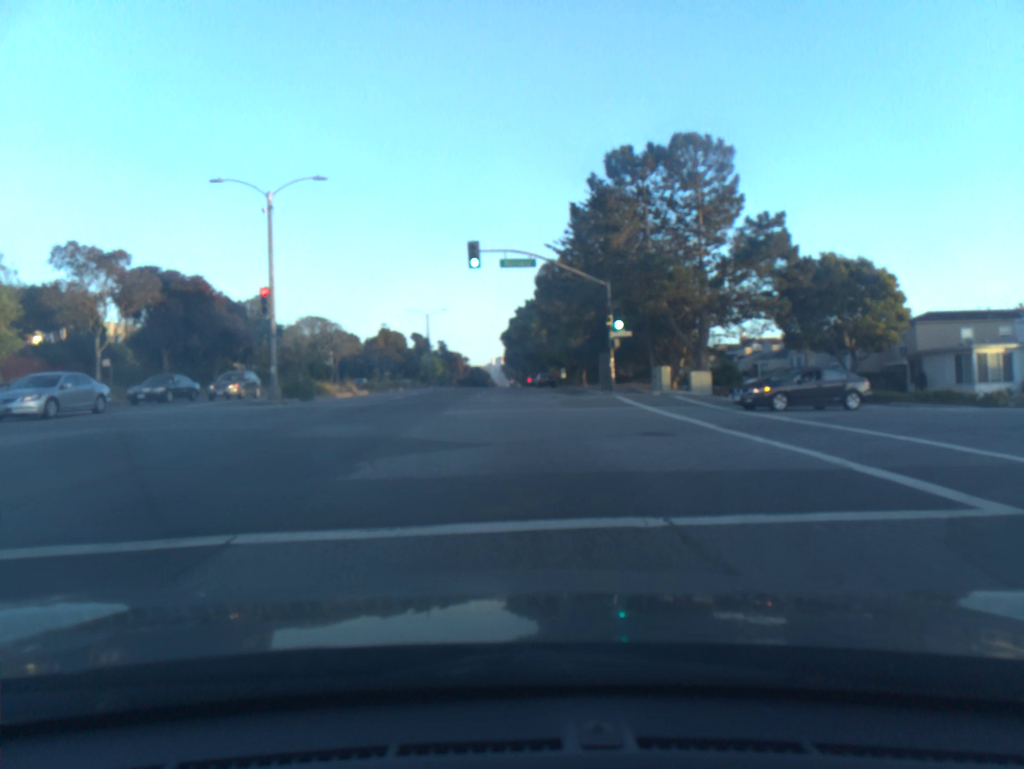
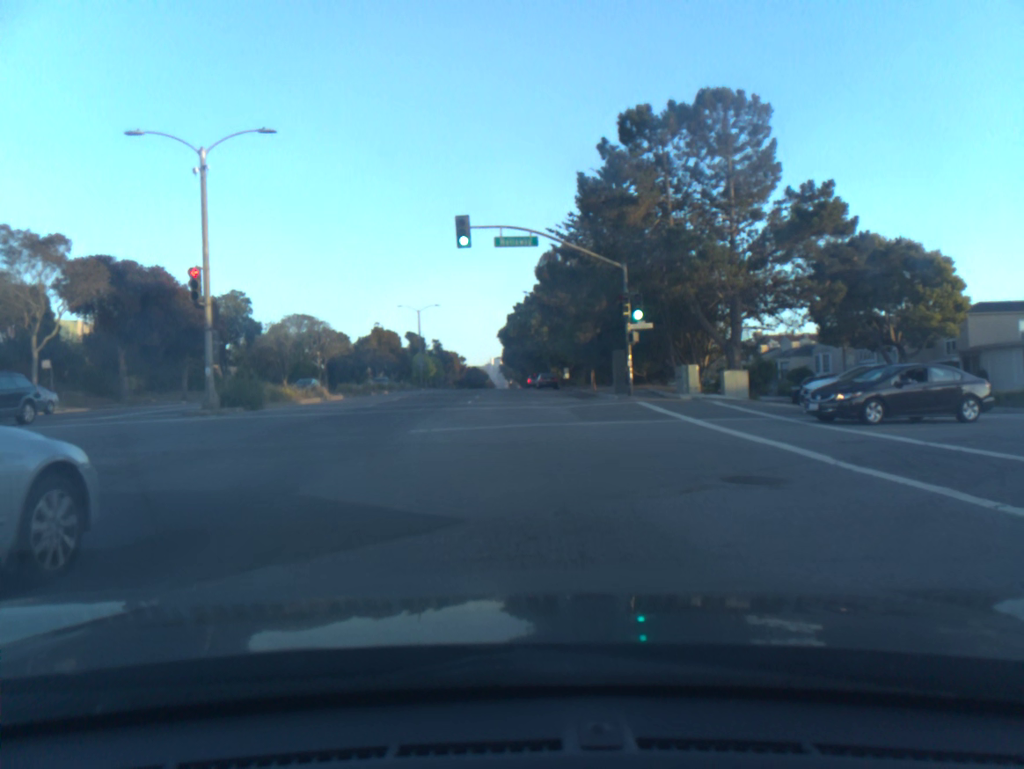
(0.0, +6.2) m; -1°
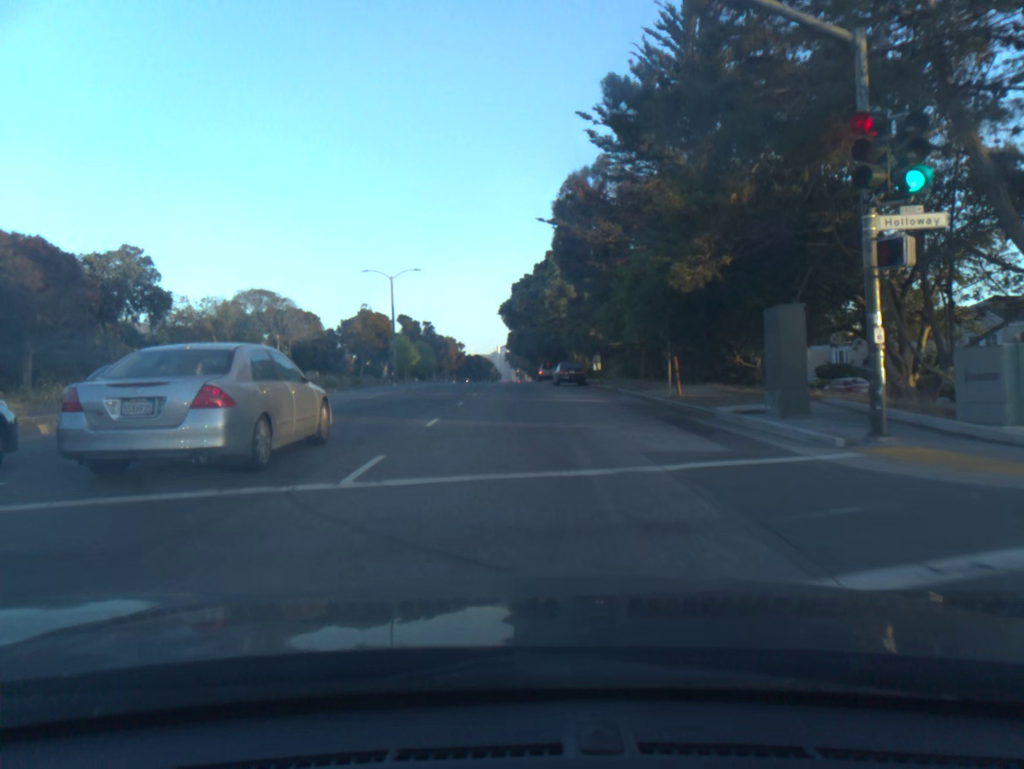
(0.0, +21.6) m; 0°
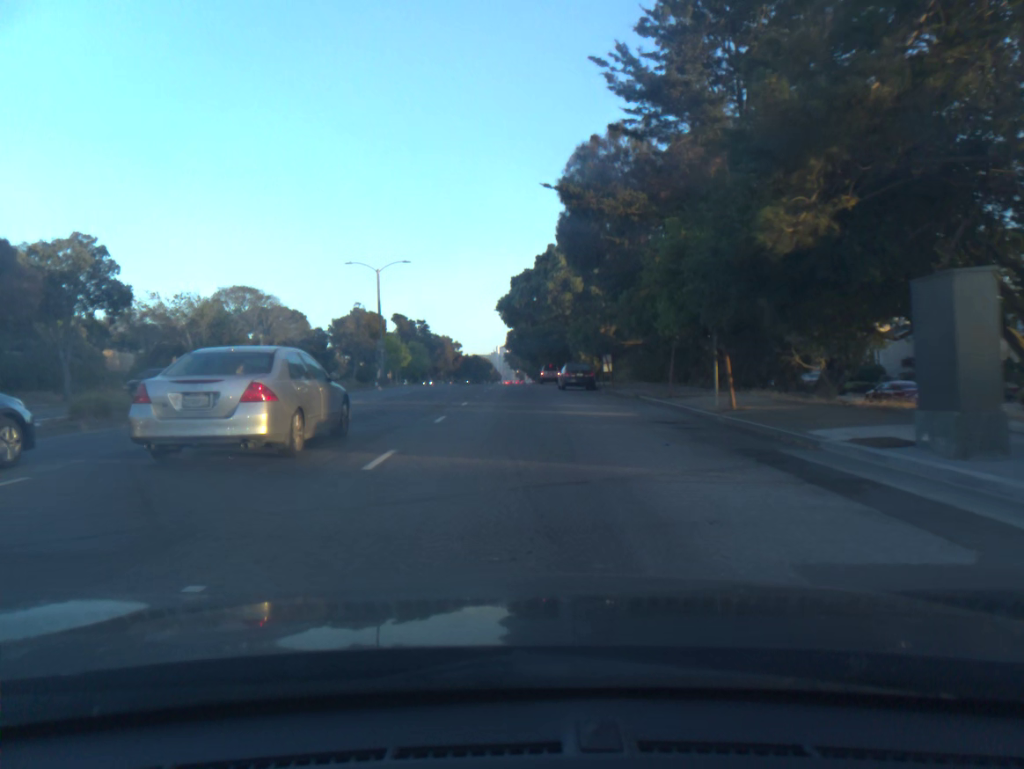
(0.0, +5.6) m; 0°
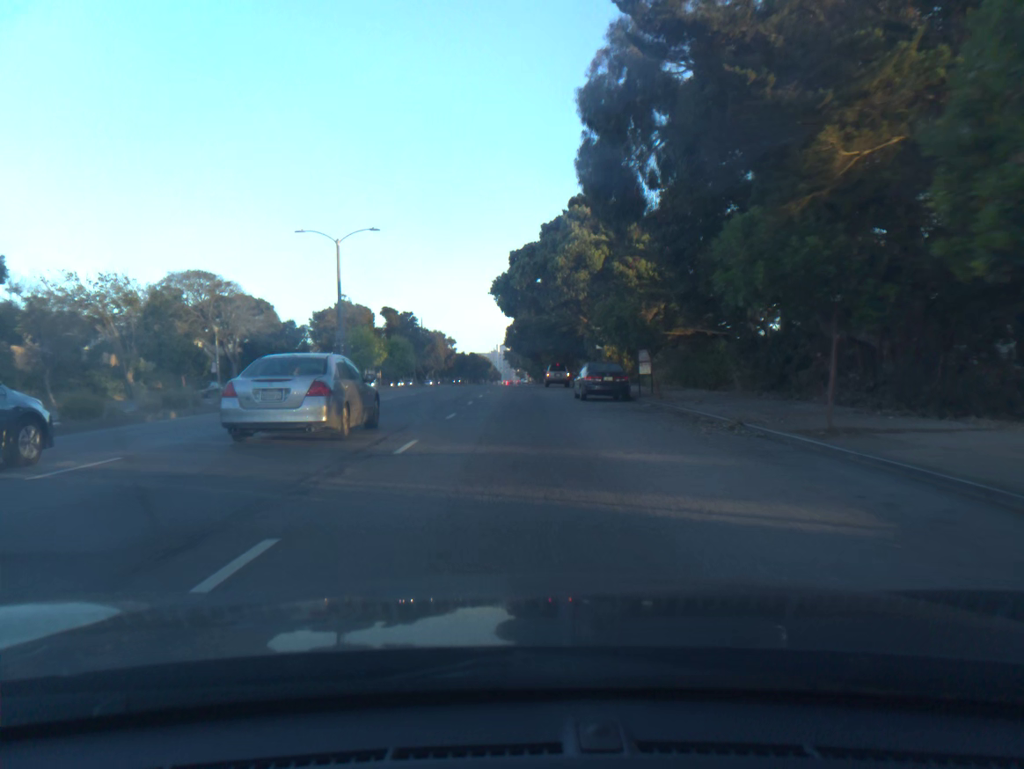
(-0.1, +12.4) m; 0°
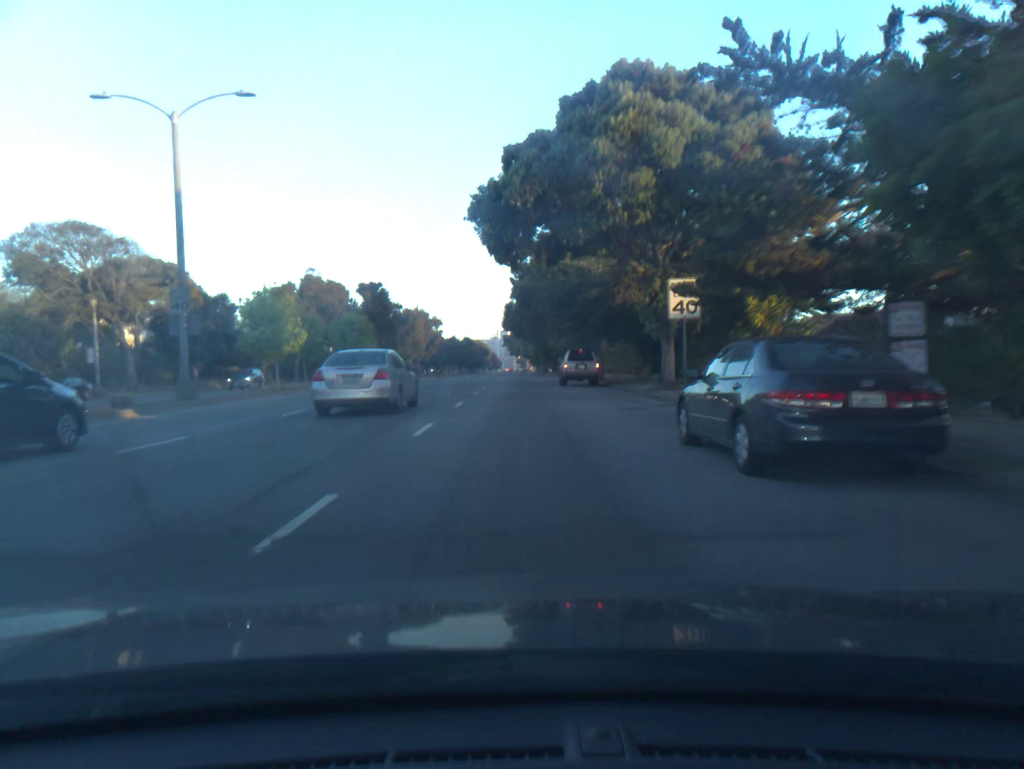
(0.0, +20.5) m; 0°
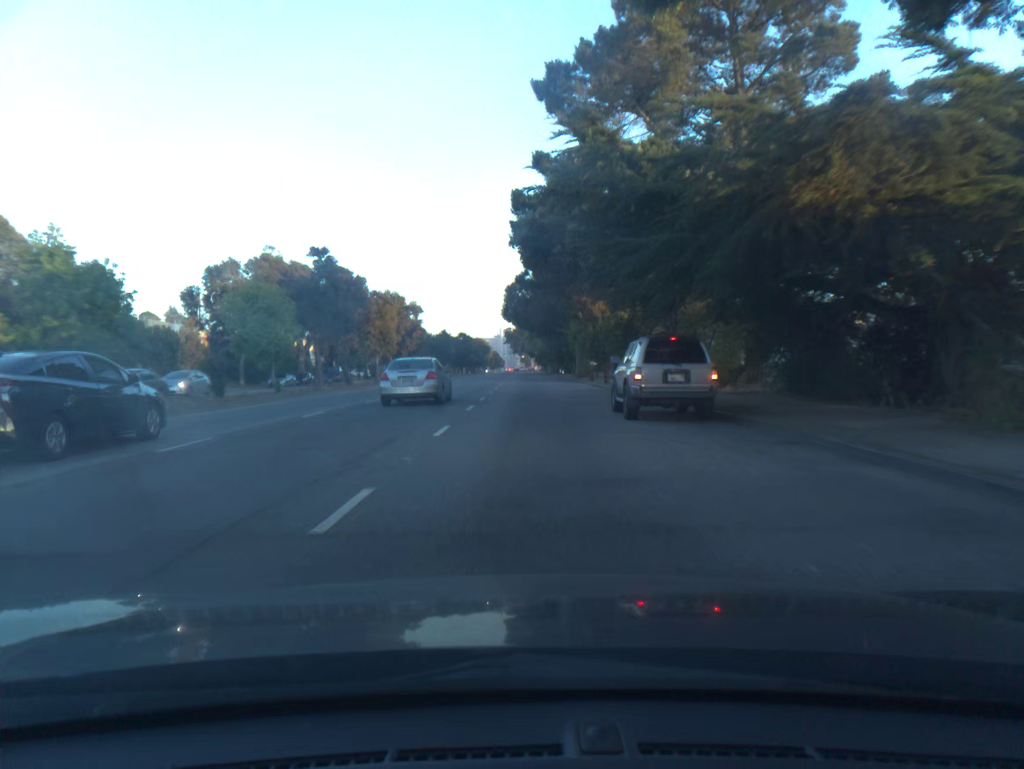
(-0.1, +21.4) m; 0°
